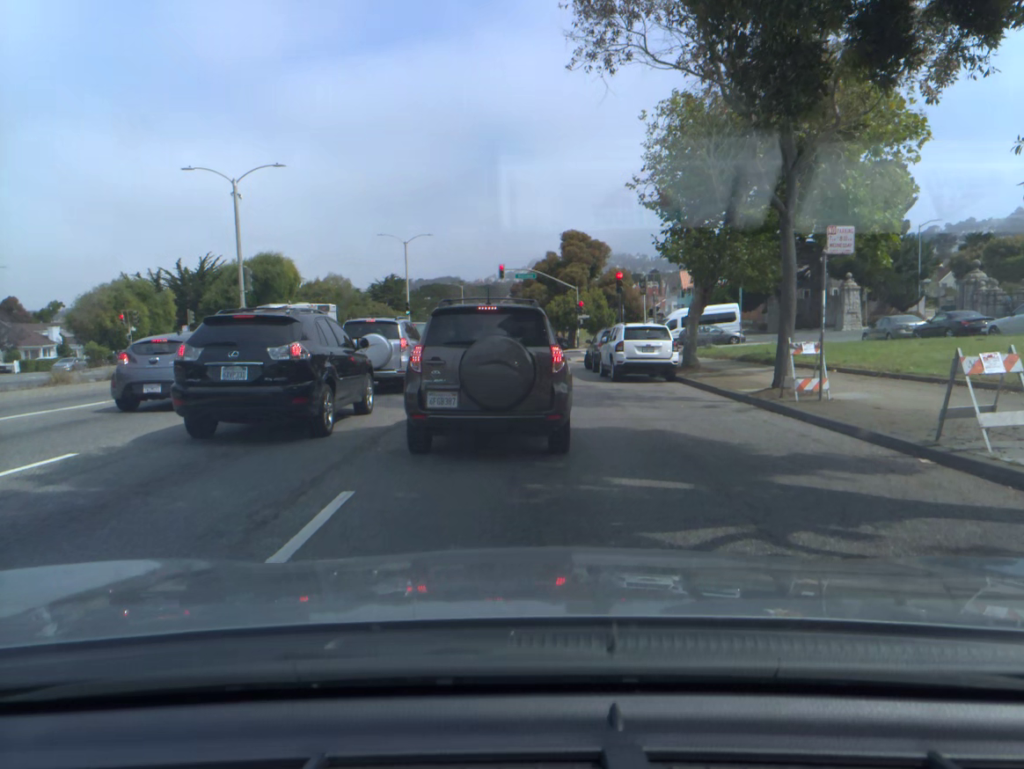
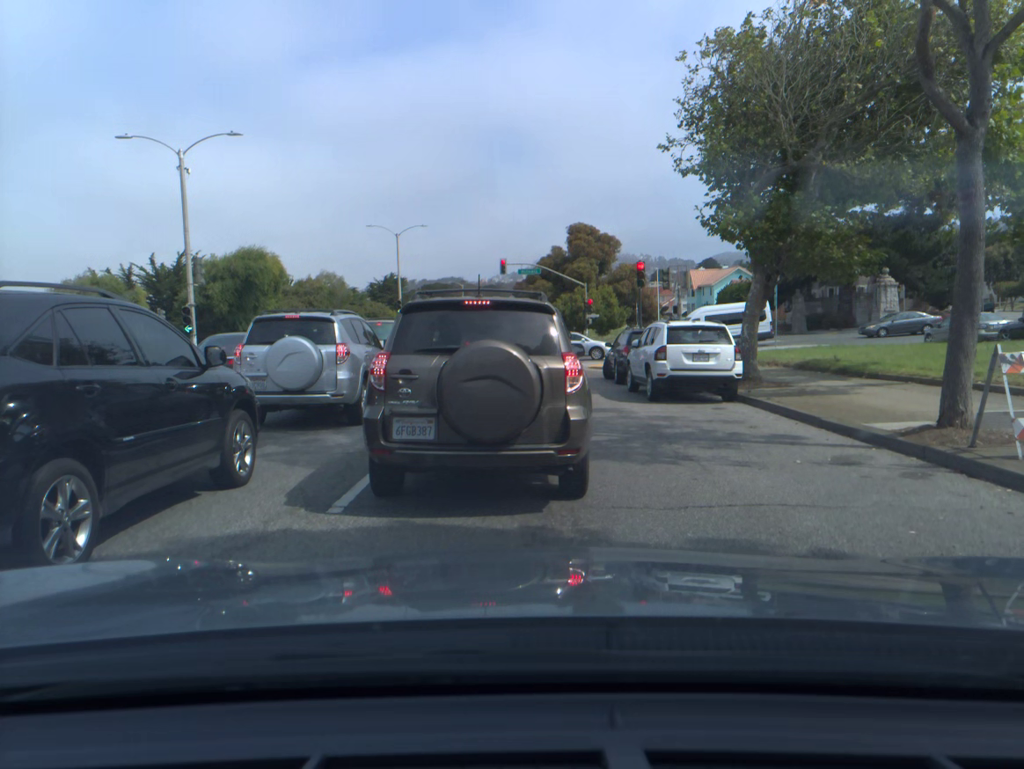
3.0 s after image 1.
(0.0, +6.1) m; 0°
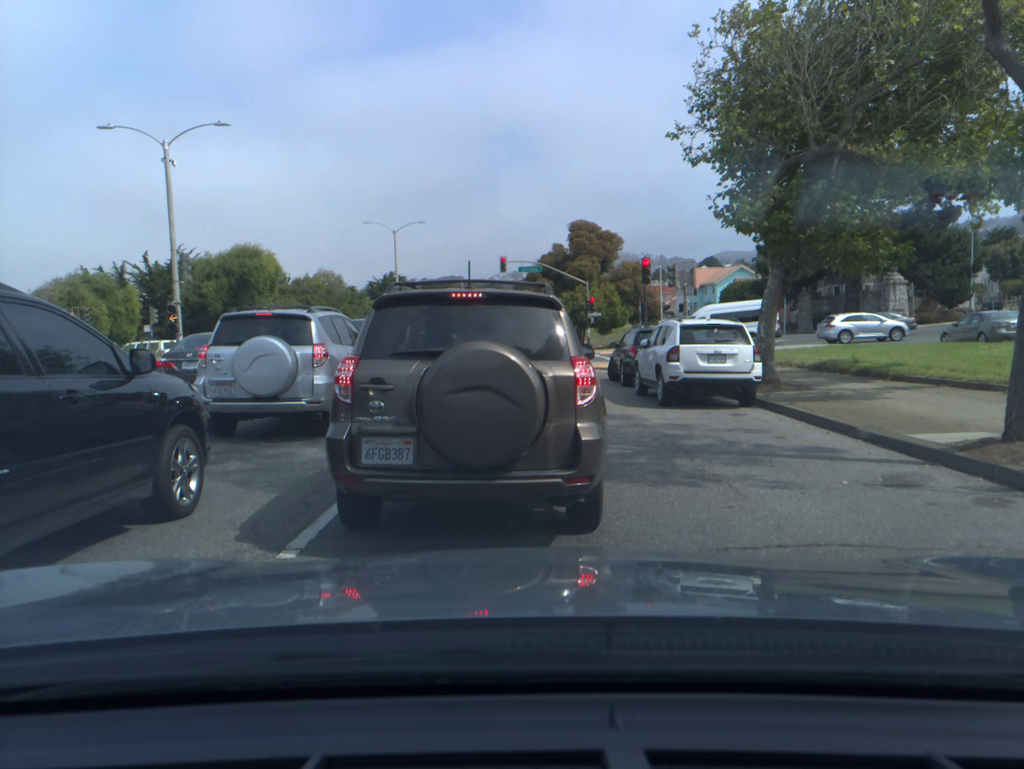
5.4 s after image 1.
(0.0, +1.3) m; 0°
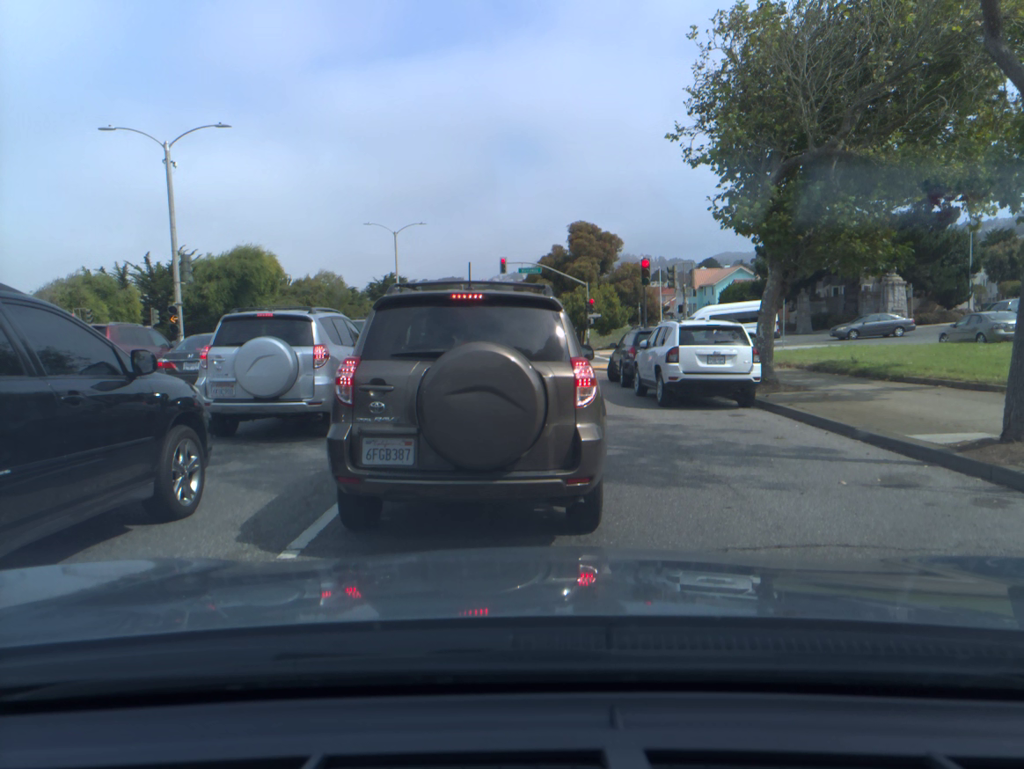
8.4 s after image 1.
(0.0, 0.0) m; 0°
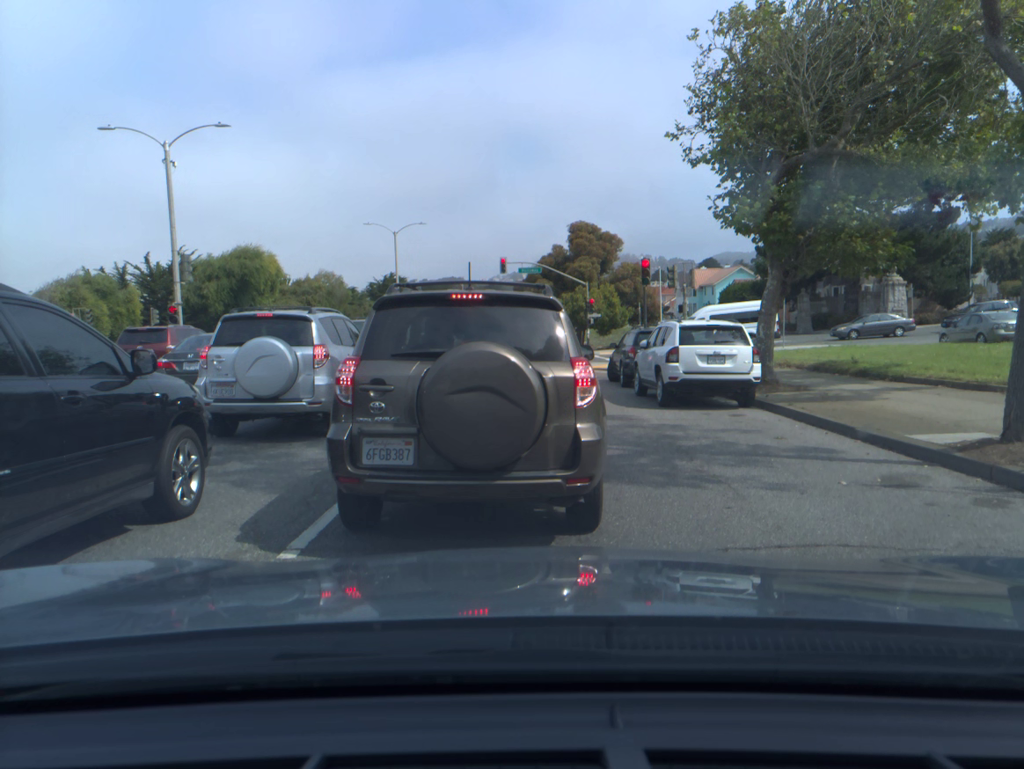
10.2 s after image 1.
(0.0, 0.0) m; 0°
